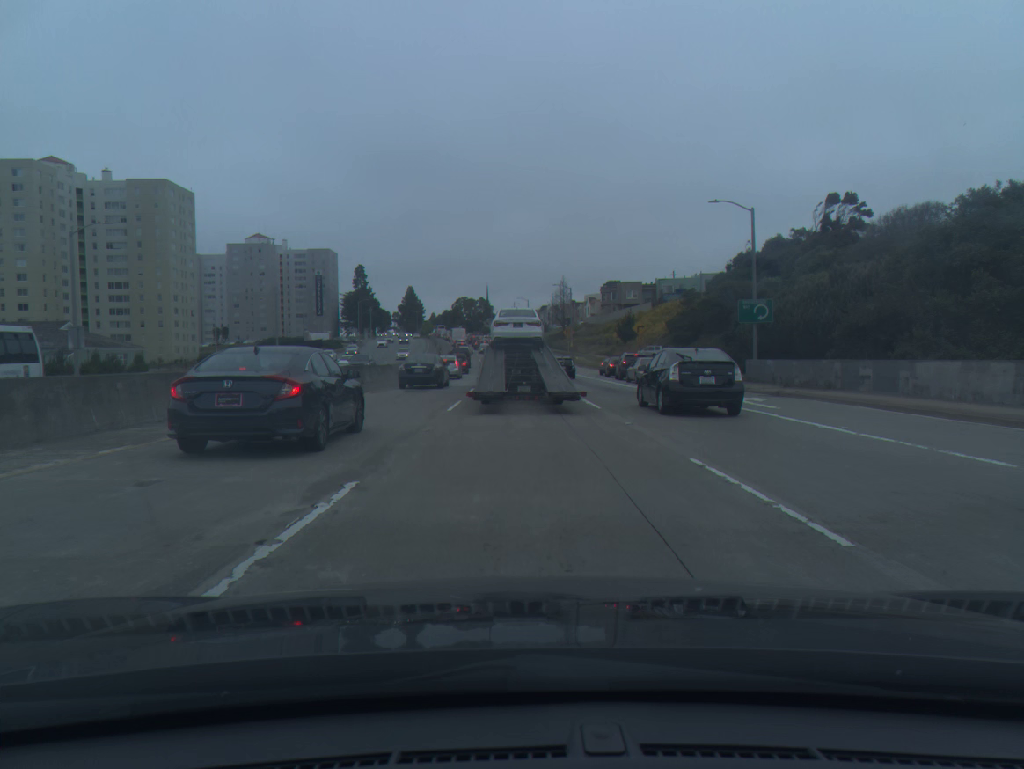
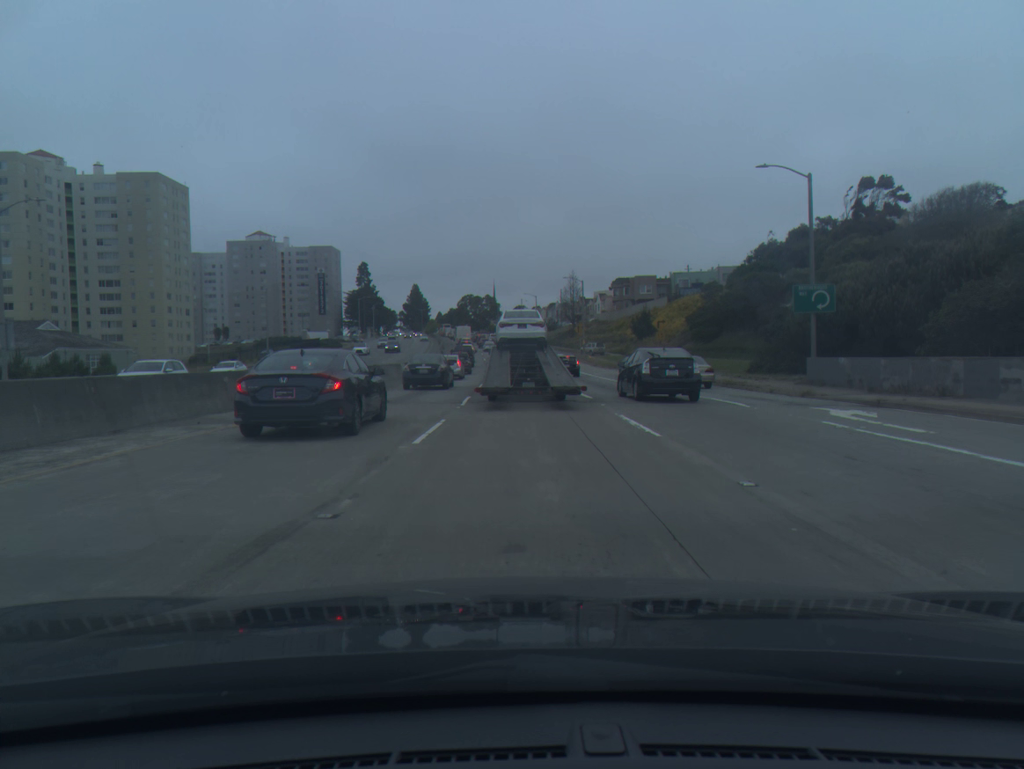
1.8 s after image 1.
(0.0, +7.2) m; 0°
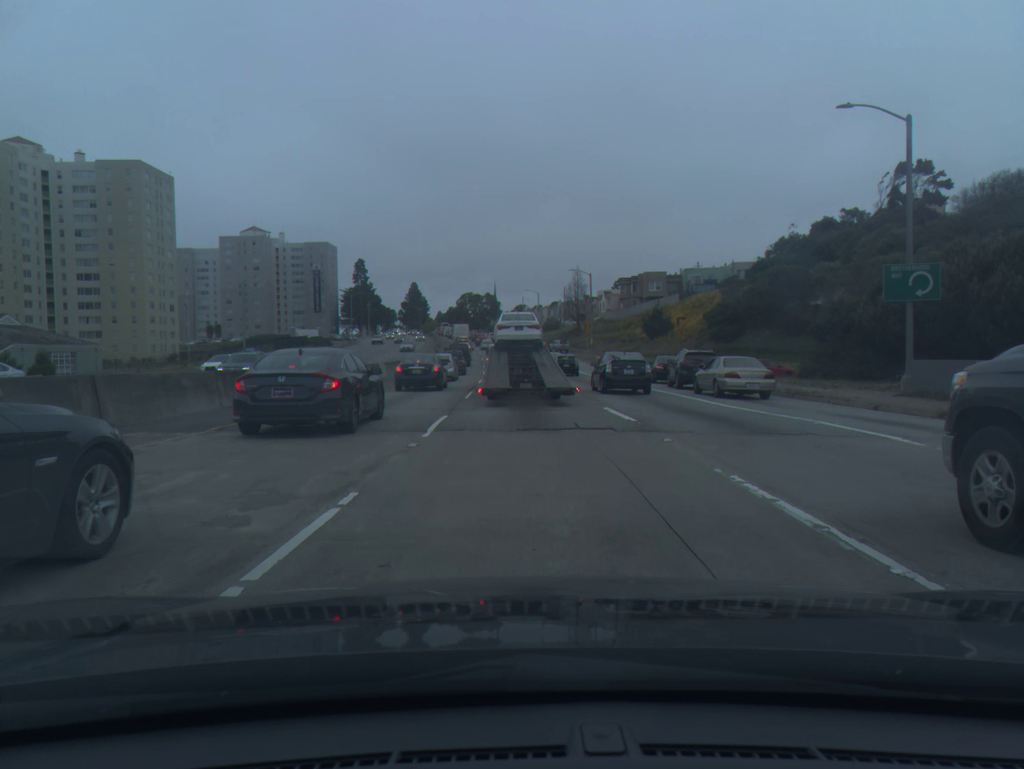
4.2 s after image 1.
(0.0, +8.5) m; 0°
